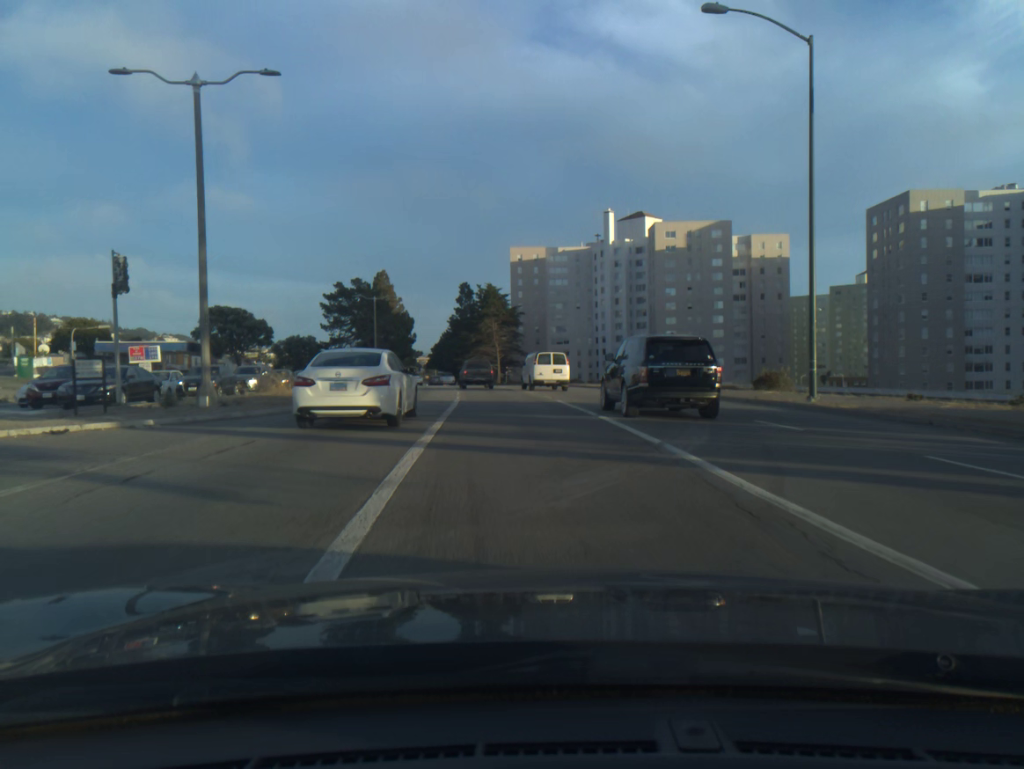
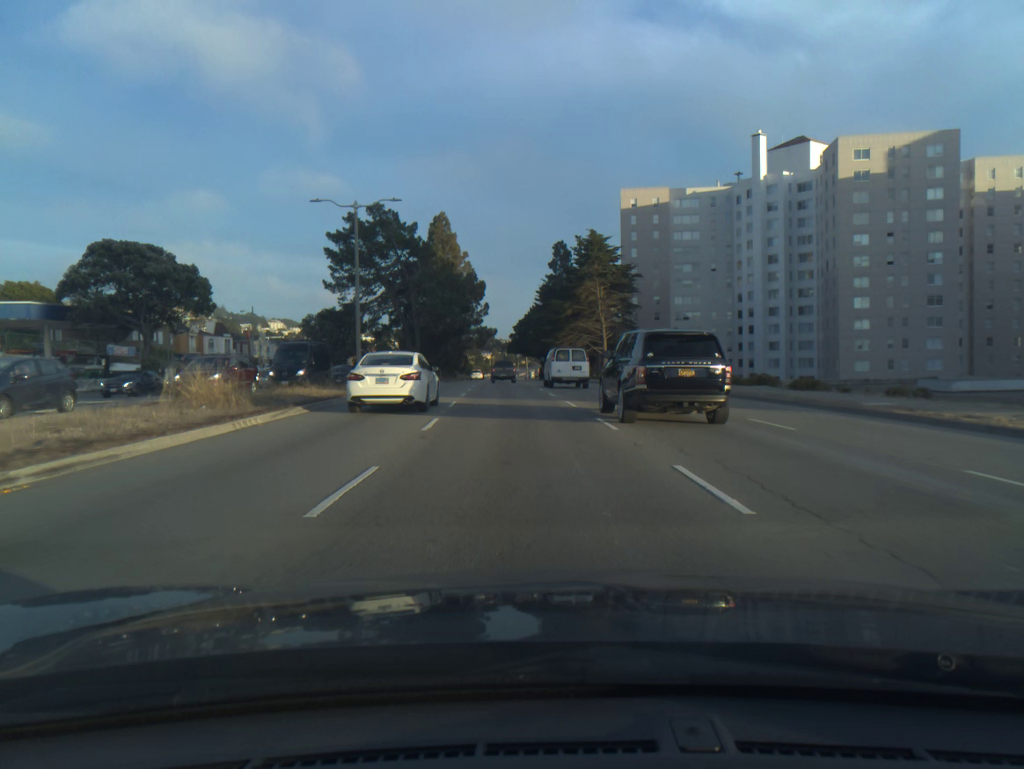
(-2.9, +44.0) m; -7°
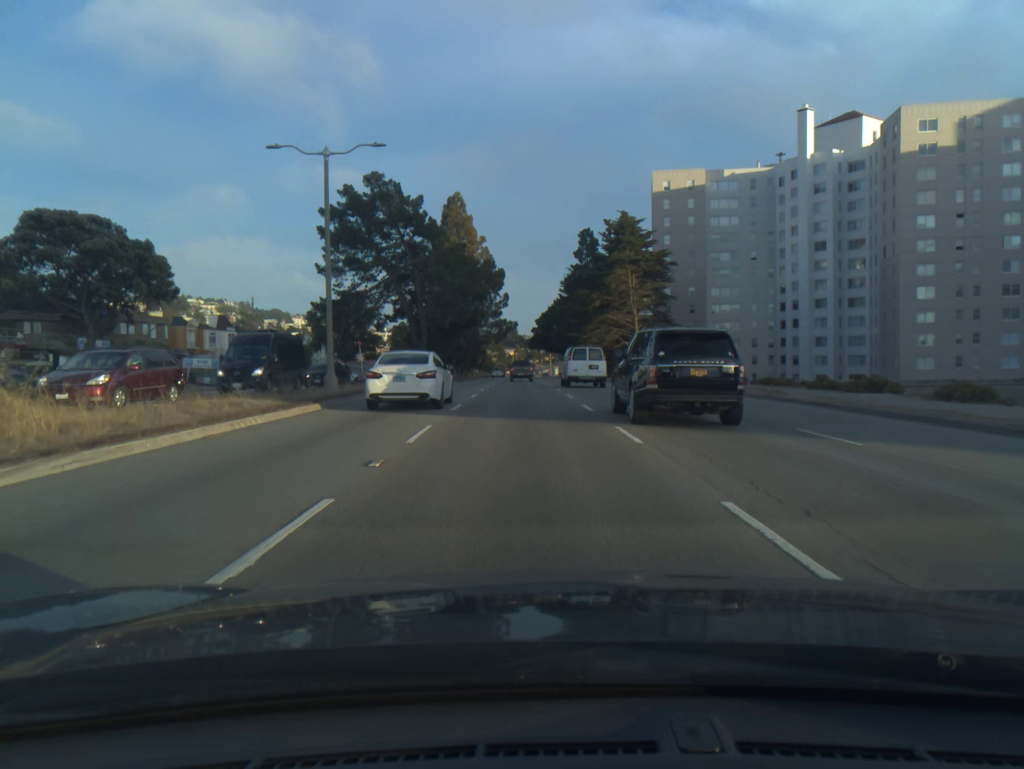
(-0.1, +9.6) m; -2°
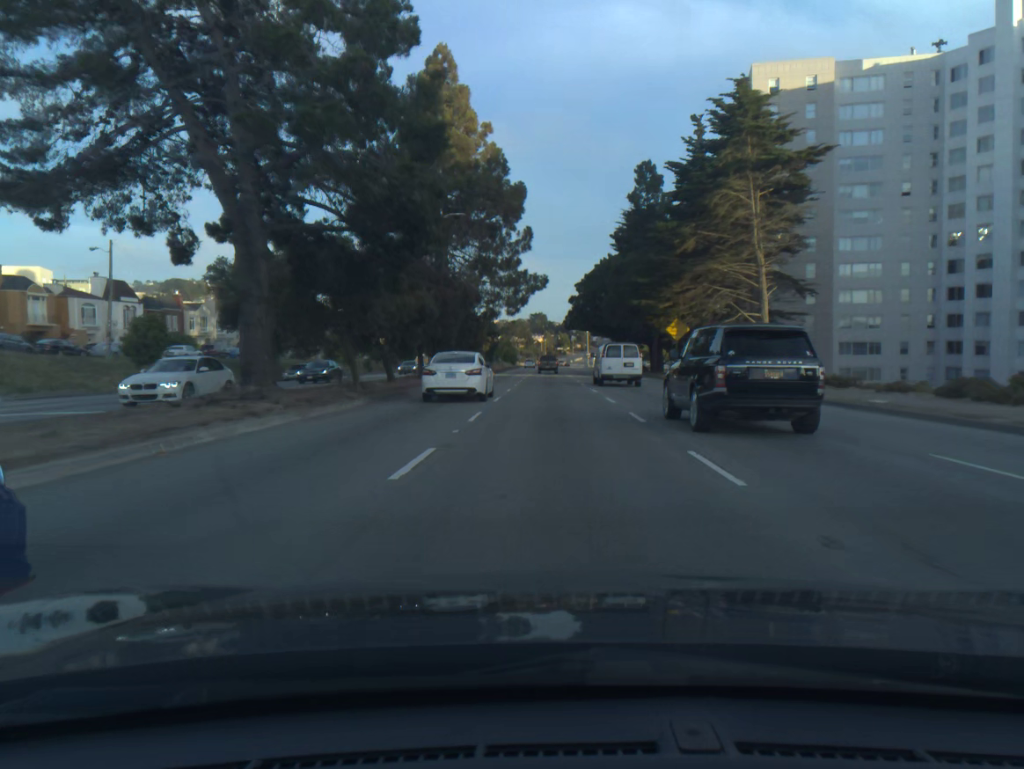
(-1.2, +40.7) m; -2°
